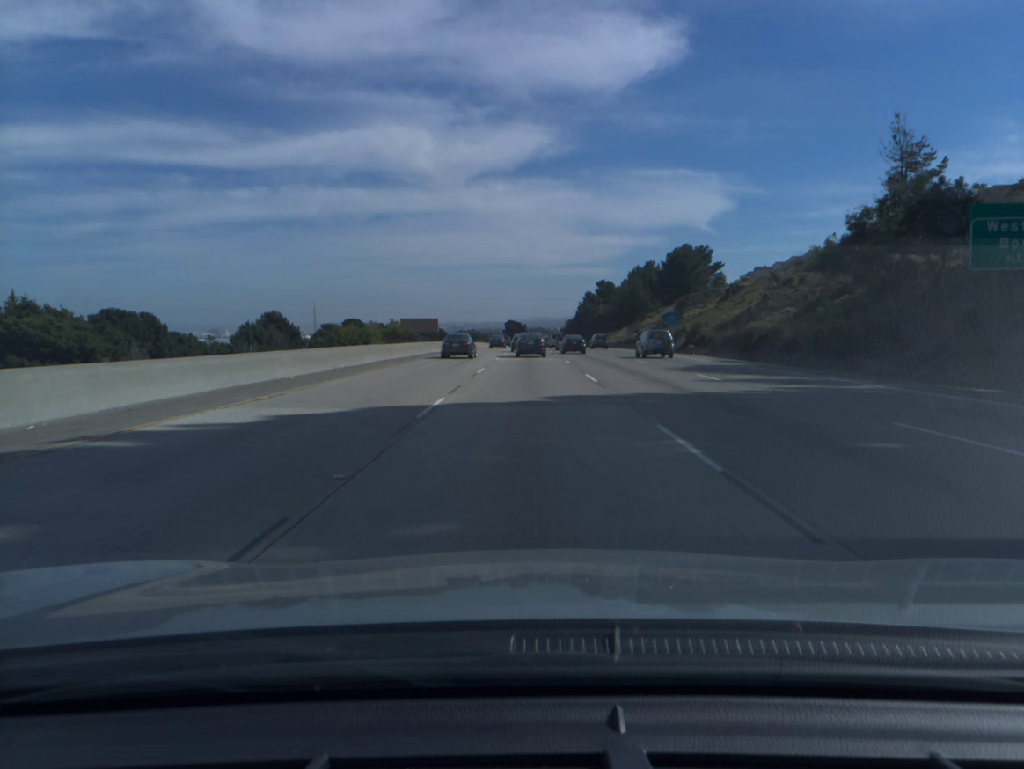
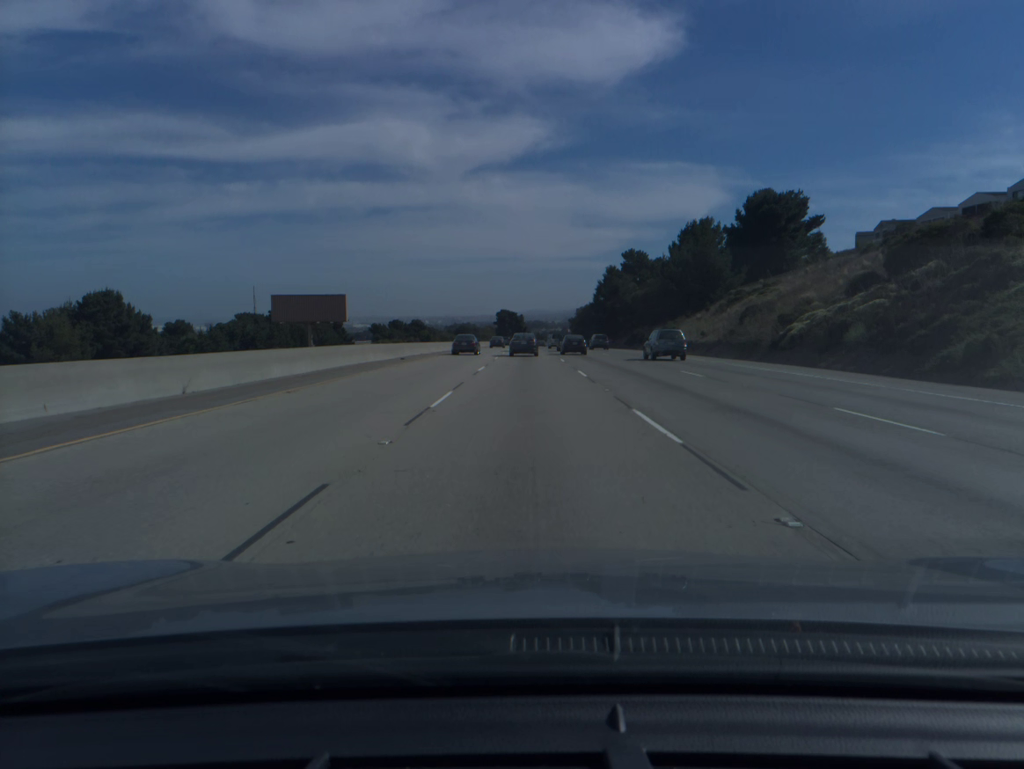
(+0.2, +71.4) m; 0°
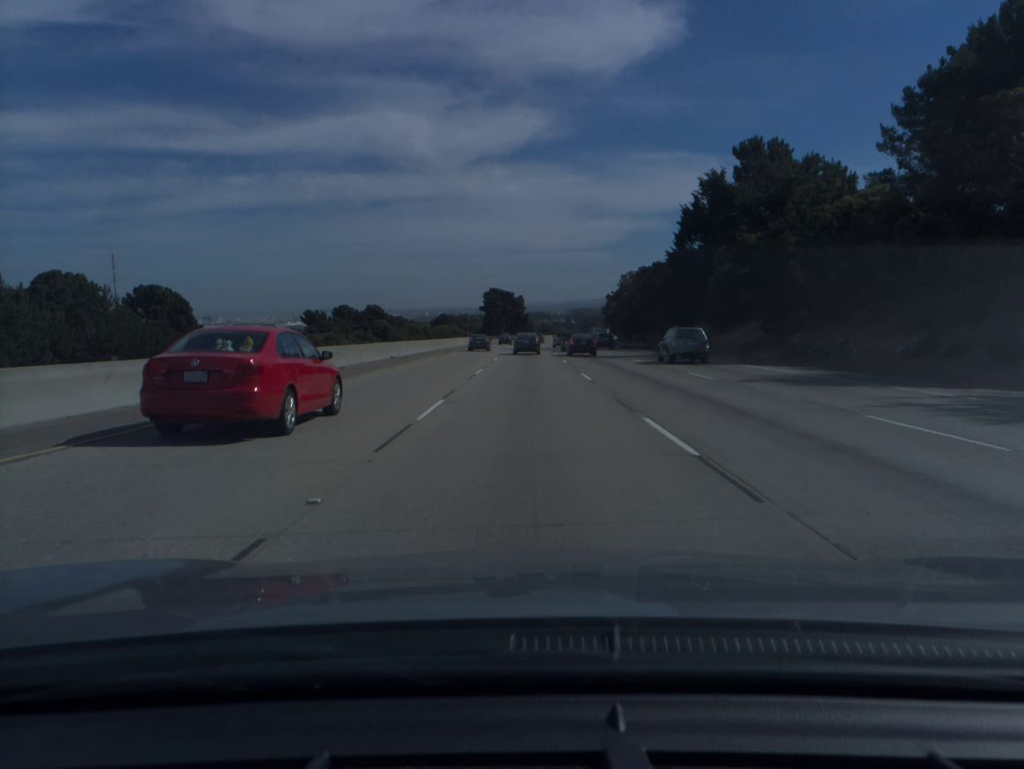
(0.0, +89.4) m; 0°
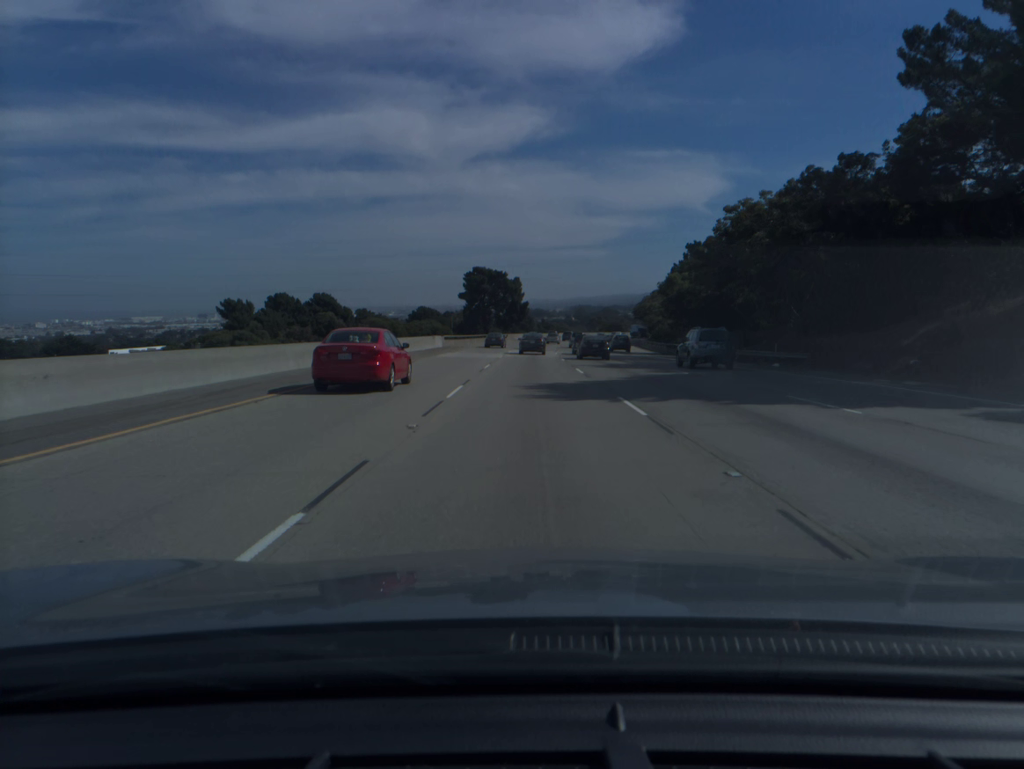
(-0.1, +54.3) m; 0°
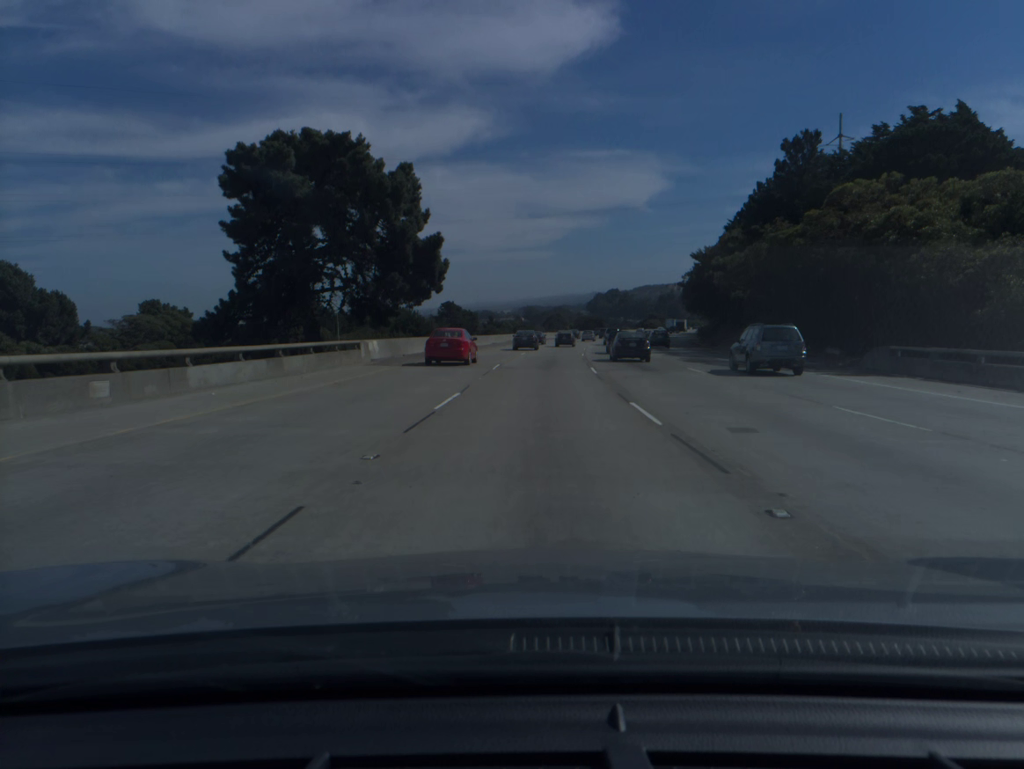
(+1.7, +90.4) m; +4°
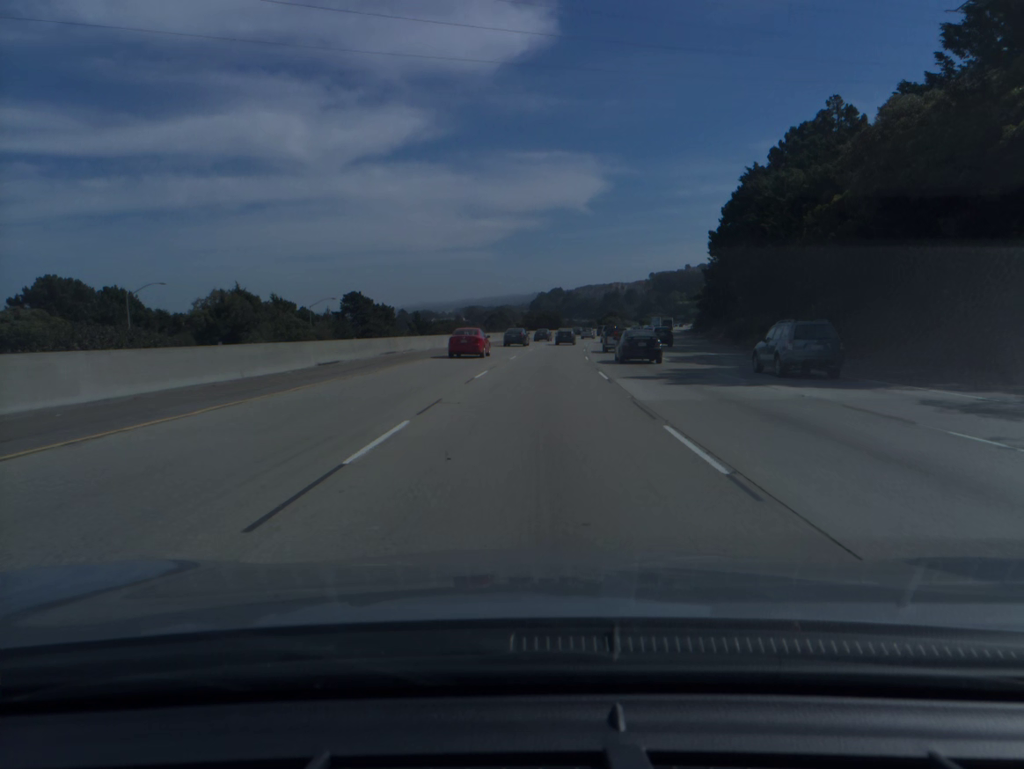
(+1.9, +53.9) m; +4°
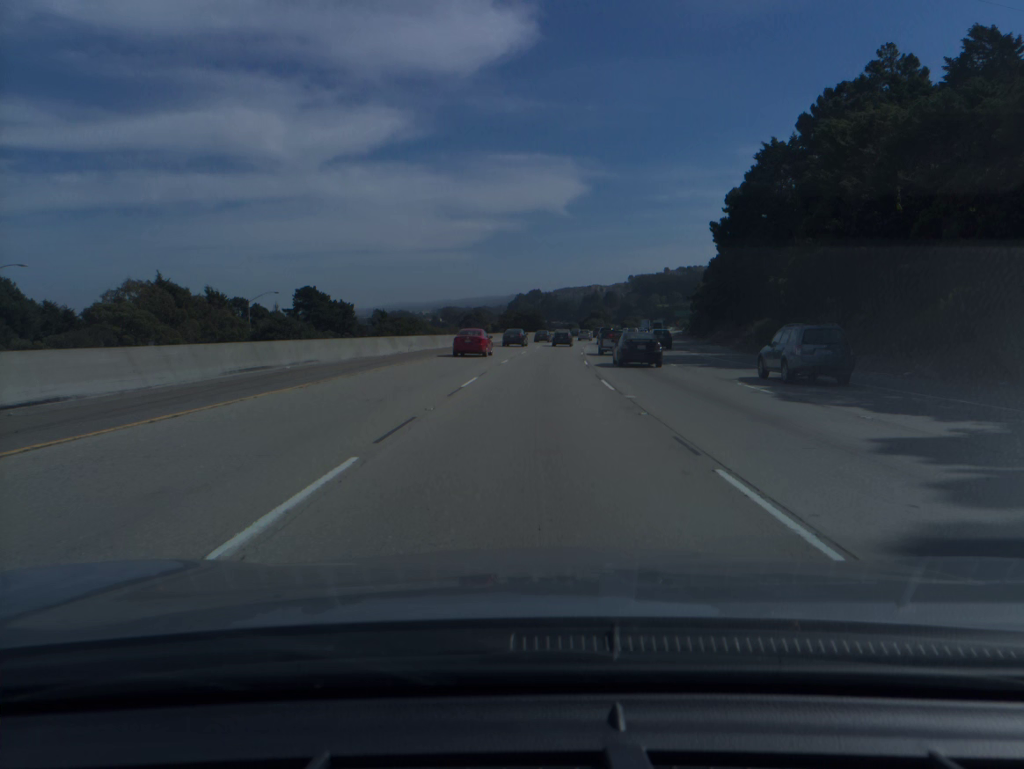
(+0.2, +18.0) m; +1°
